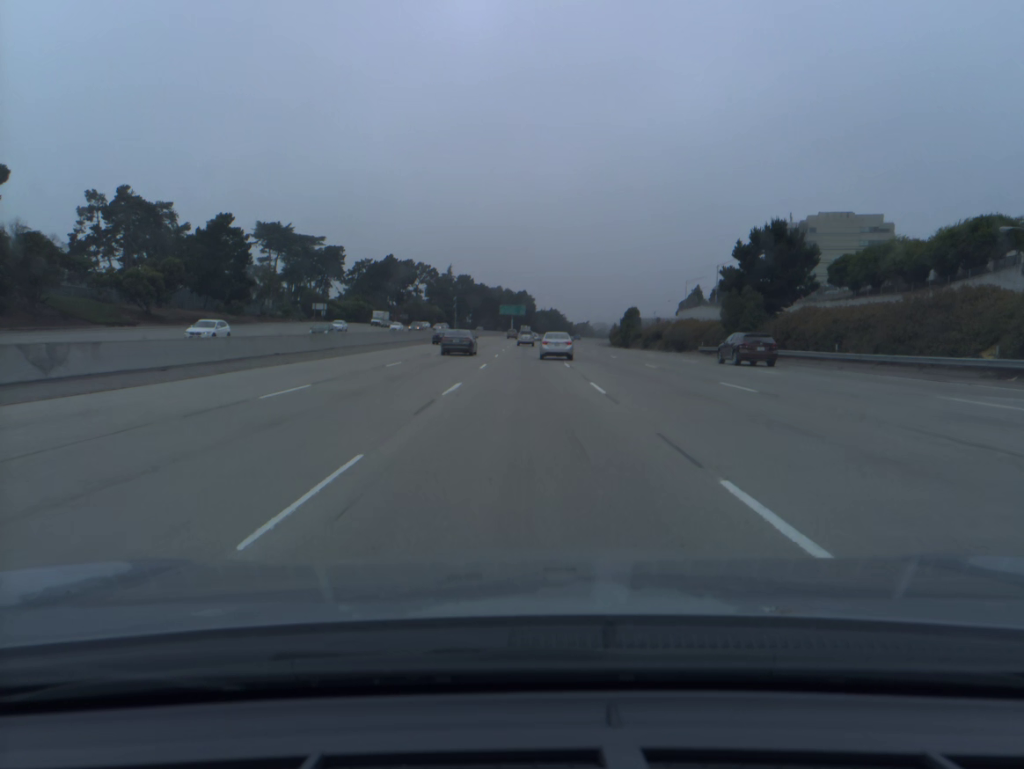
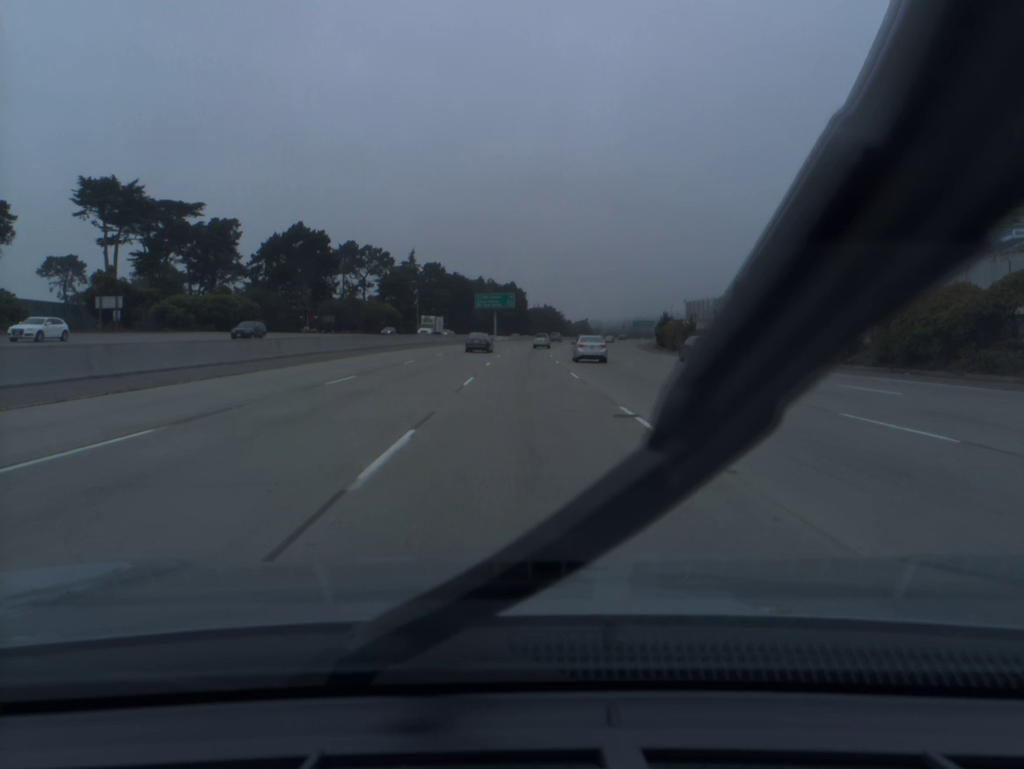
(+0.5, +79.9) m; +1°
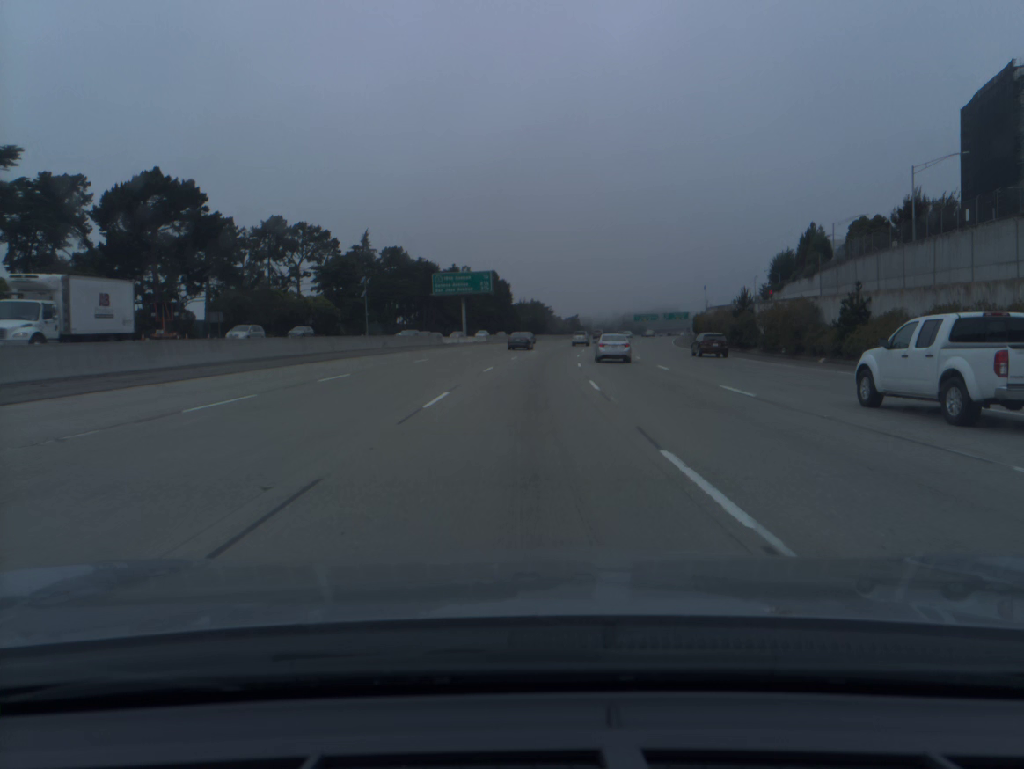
(+0.3, +49.2) m; +1°
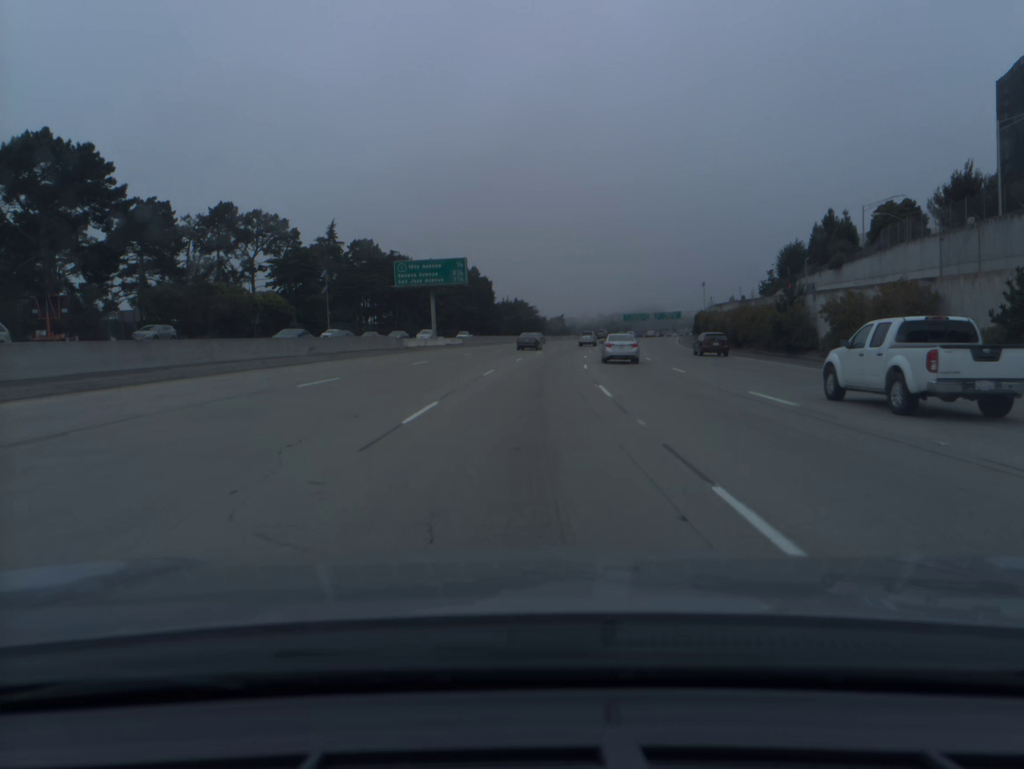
(+0.1, +16.7) m; +1°
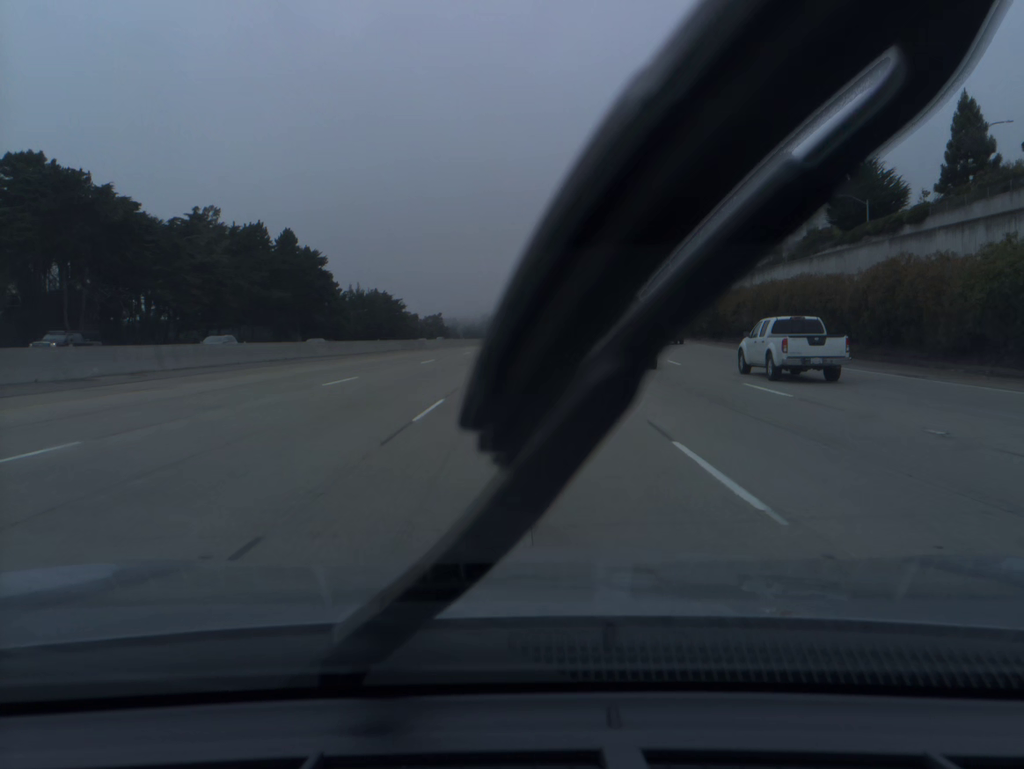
(+6.3, +85.1) m; +8°
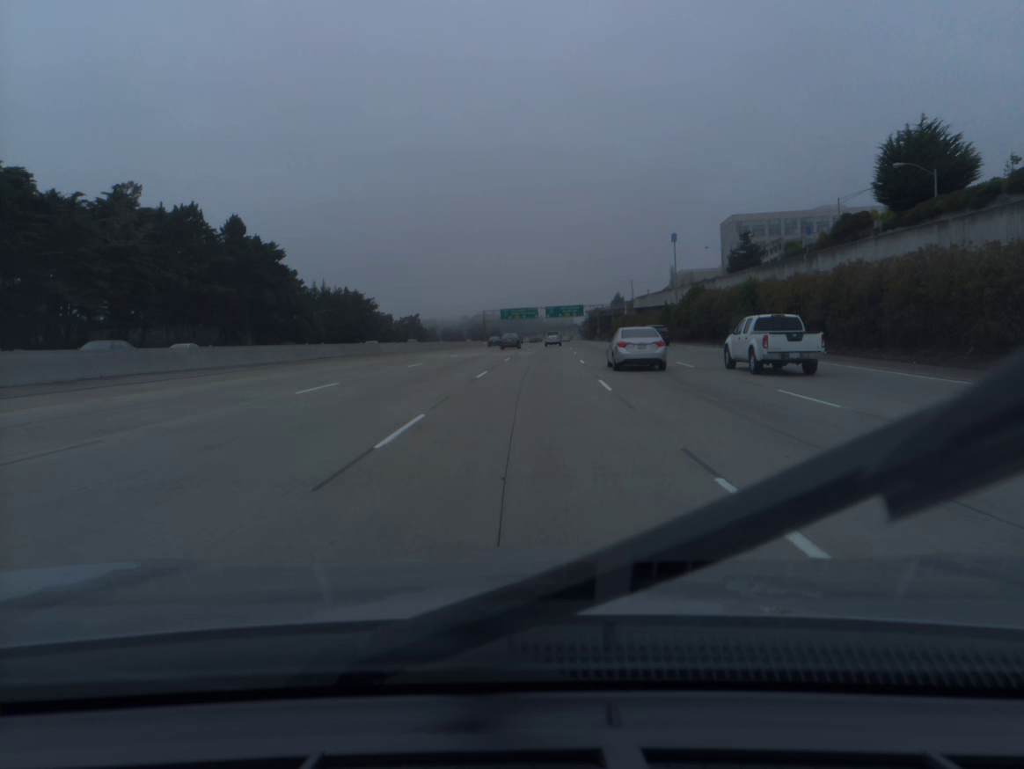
(+0.2, +17.1) m; +1°
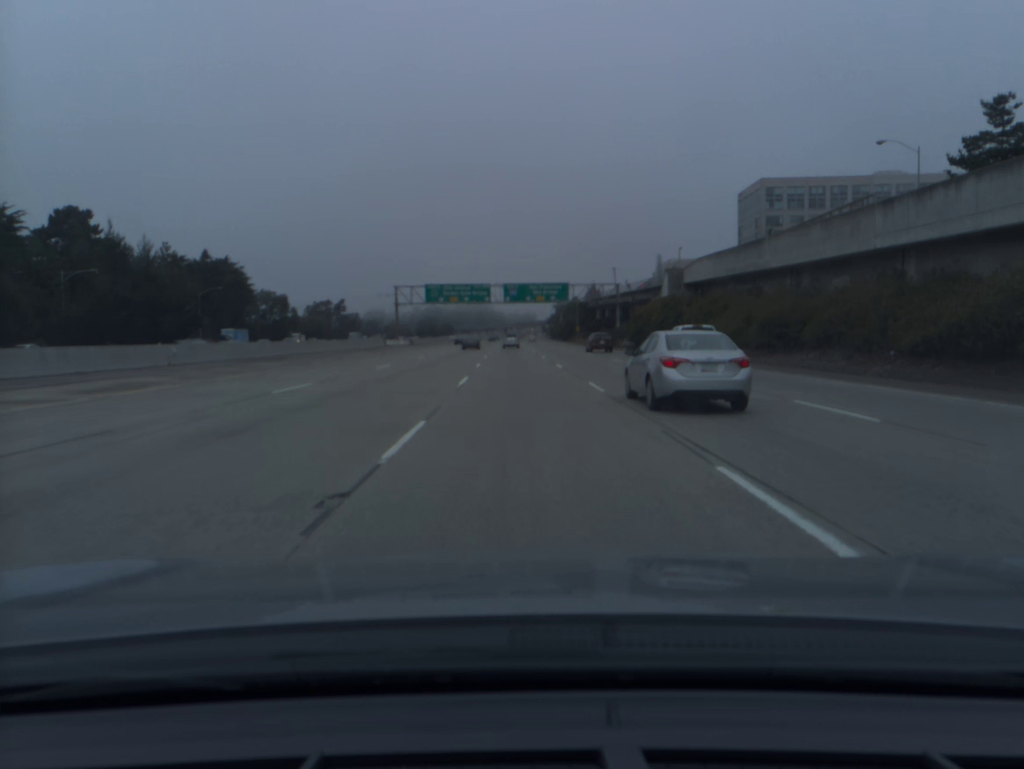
(+3.1, +86.6) m; +3°
